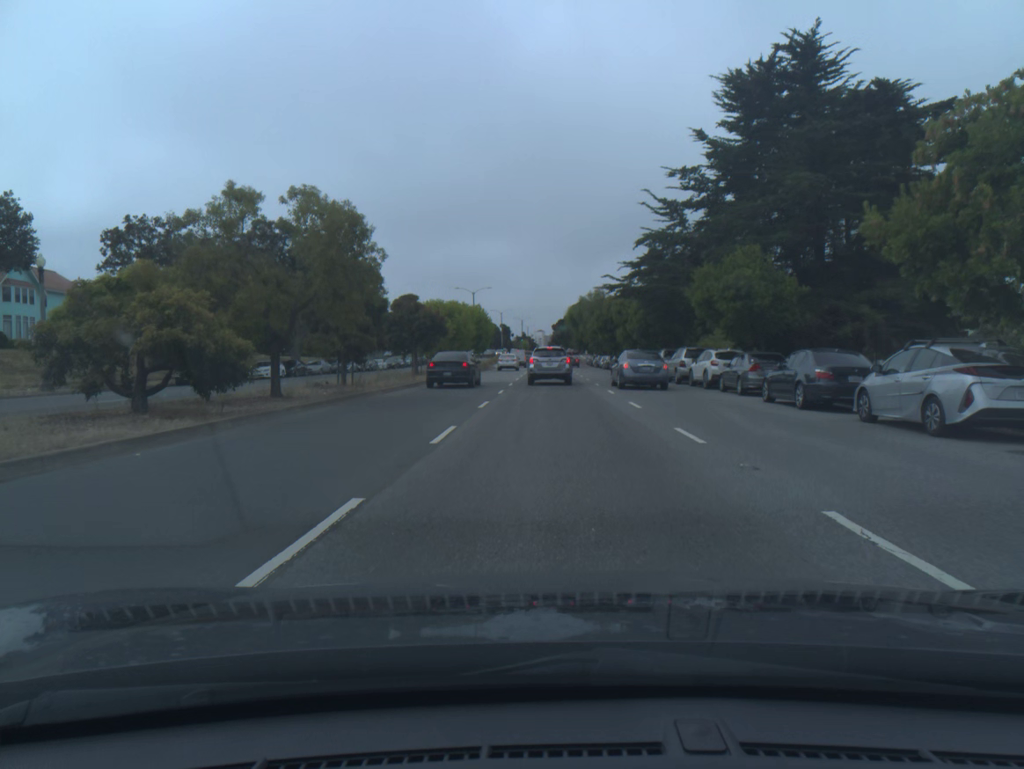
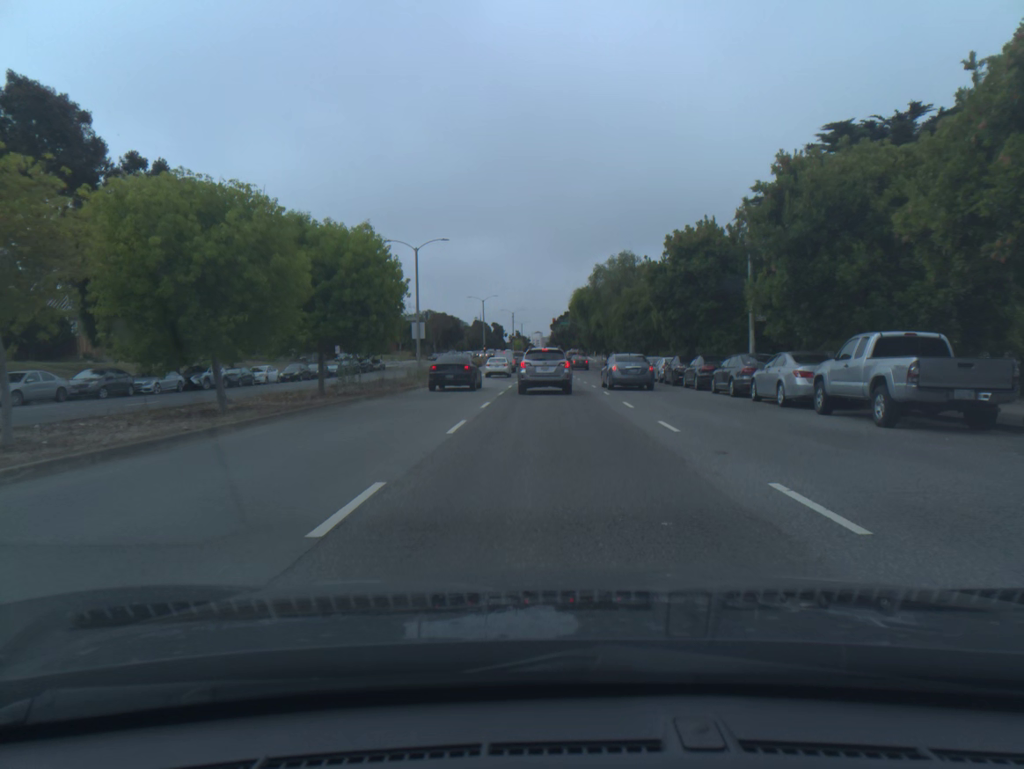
(0.0, +41.9) m; 0°
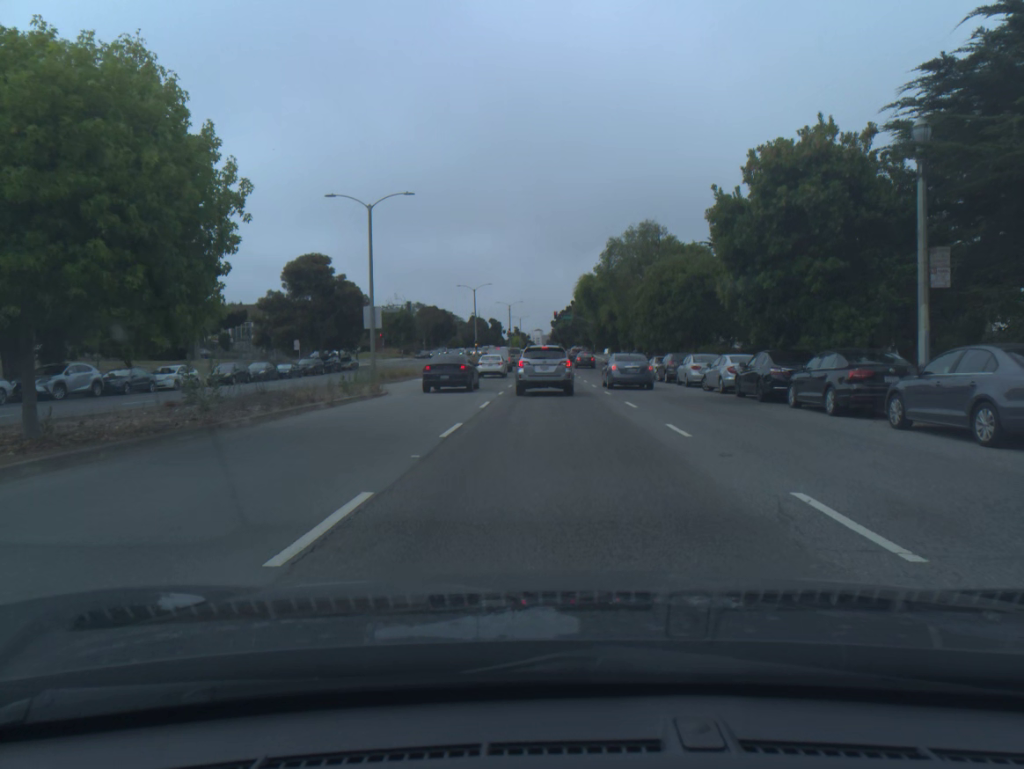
(0.0, +14.8) m; 0°
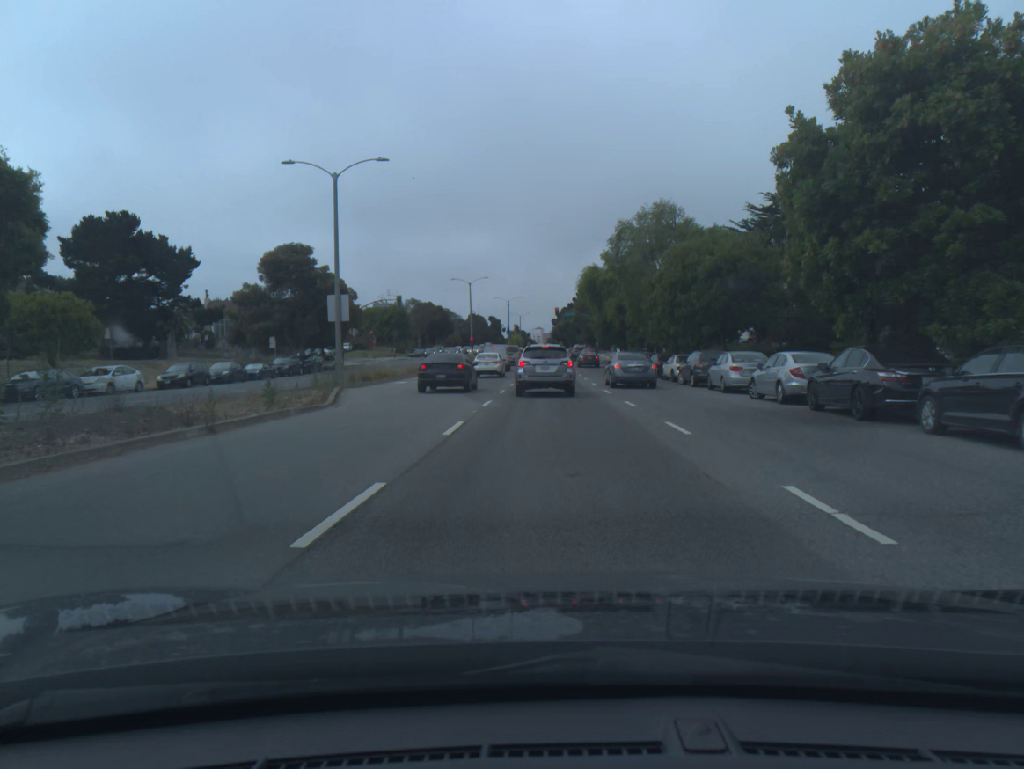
(0.0, +6.9) m; 0°
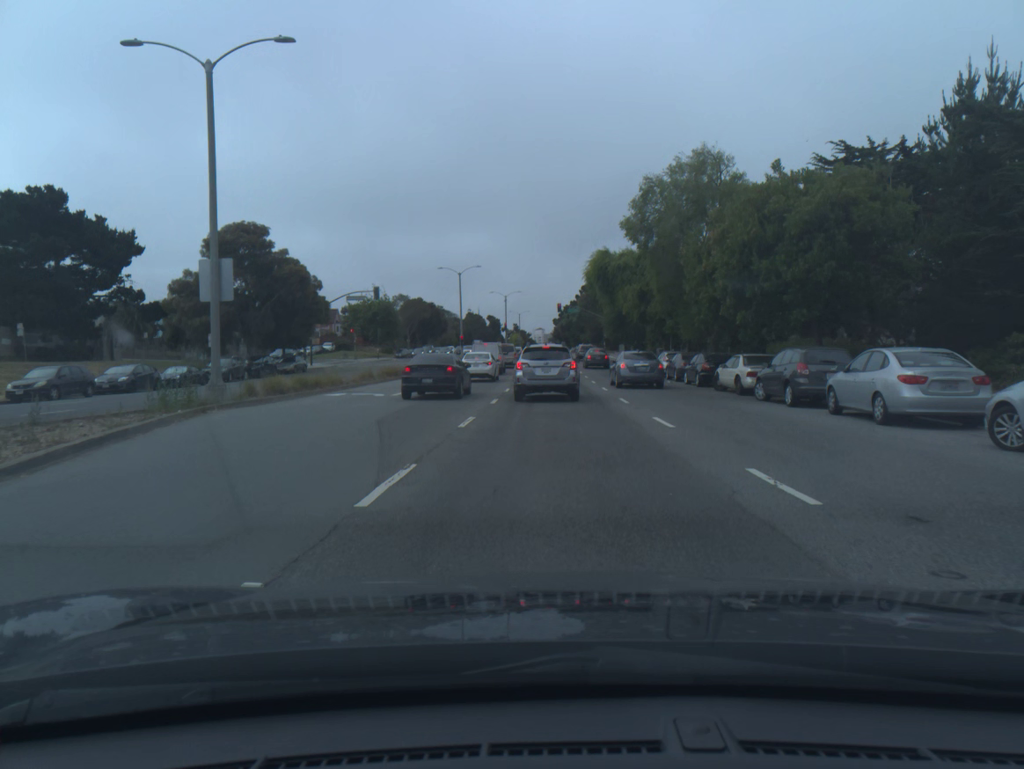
(0.0, +13.0) m; 0°
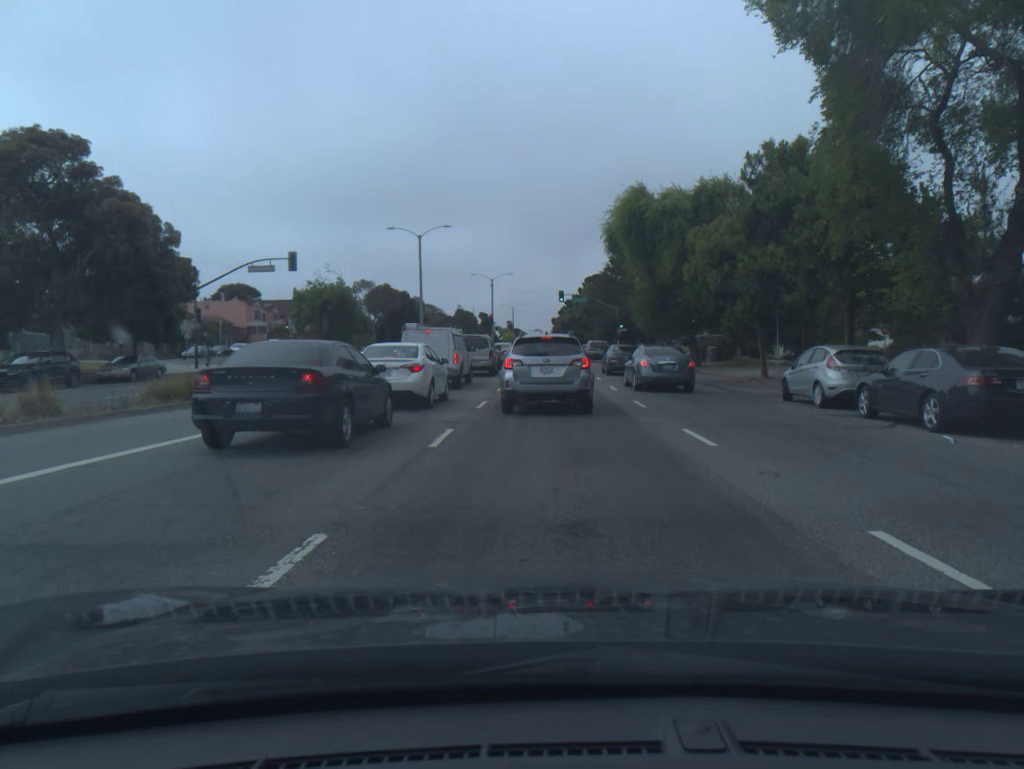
(+0.1, +25.5) m; 0°
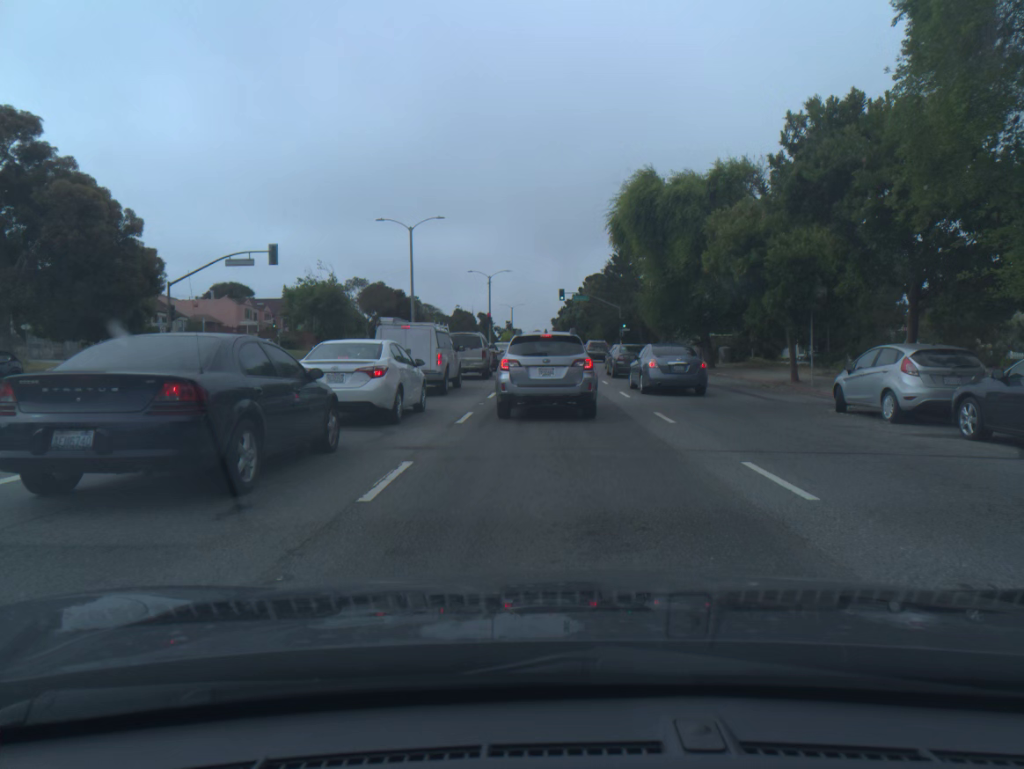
(0.0, +3.8) m; 0°
